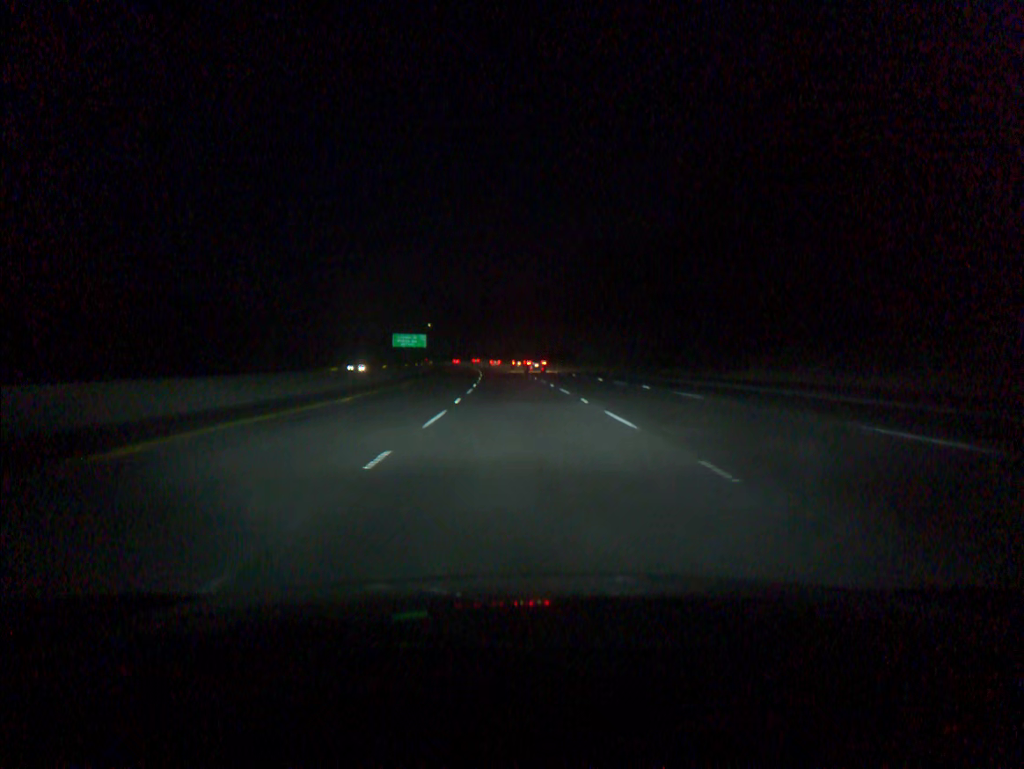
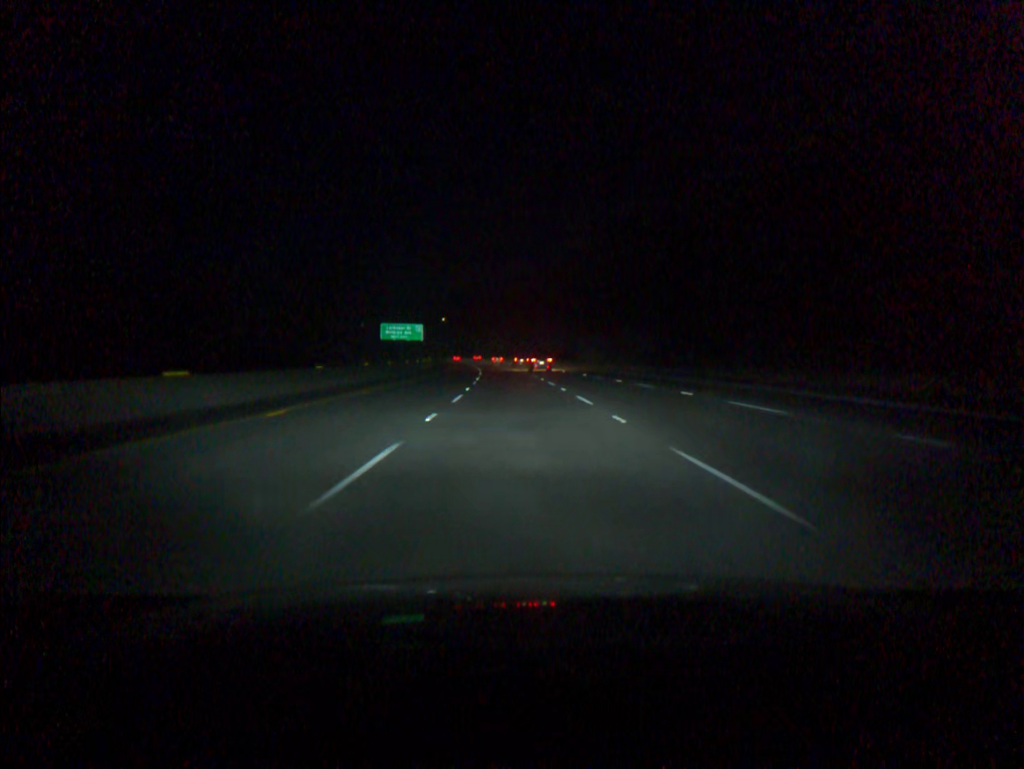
(-0.4, +36.6) m; -1°
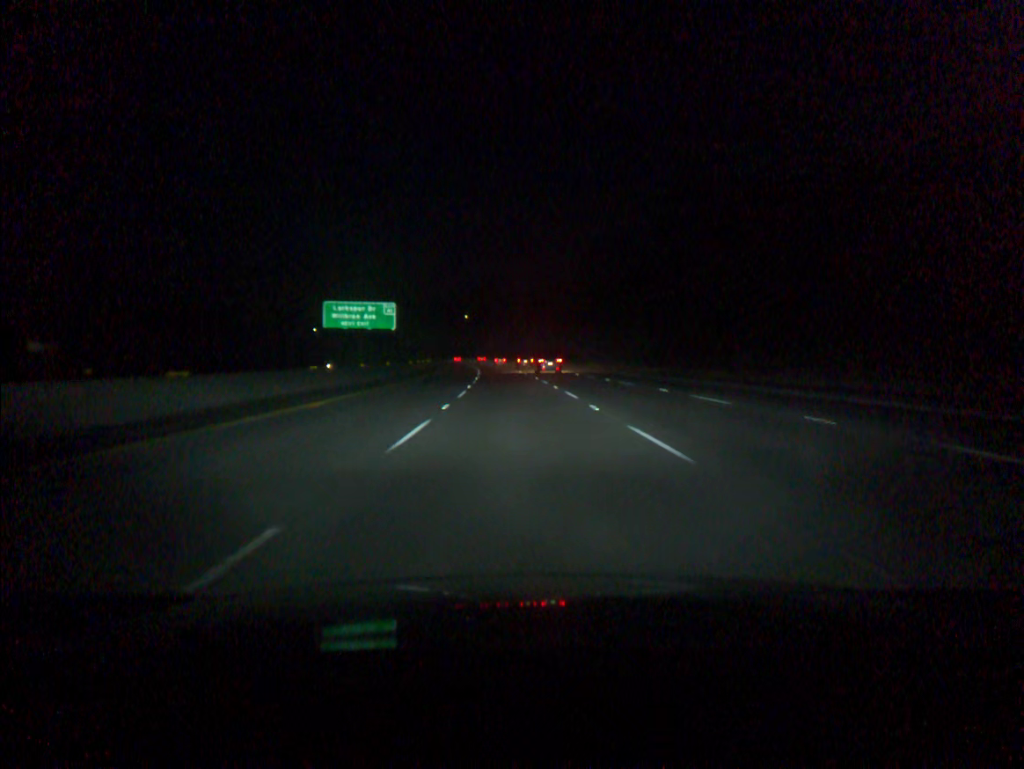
(-1.1, +54.9) m; -2°
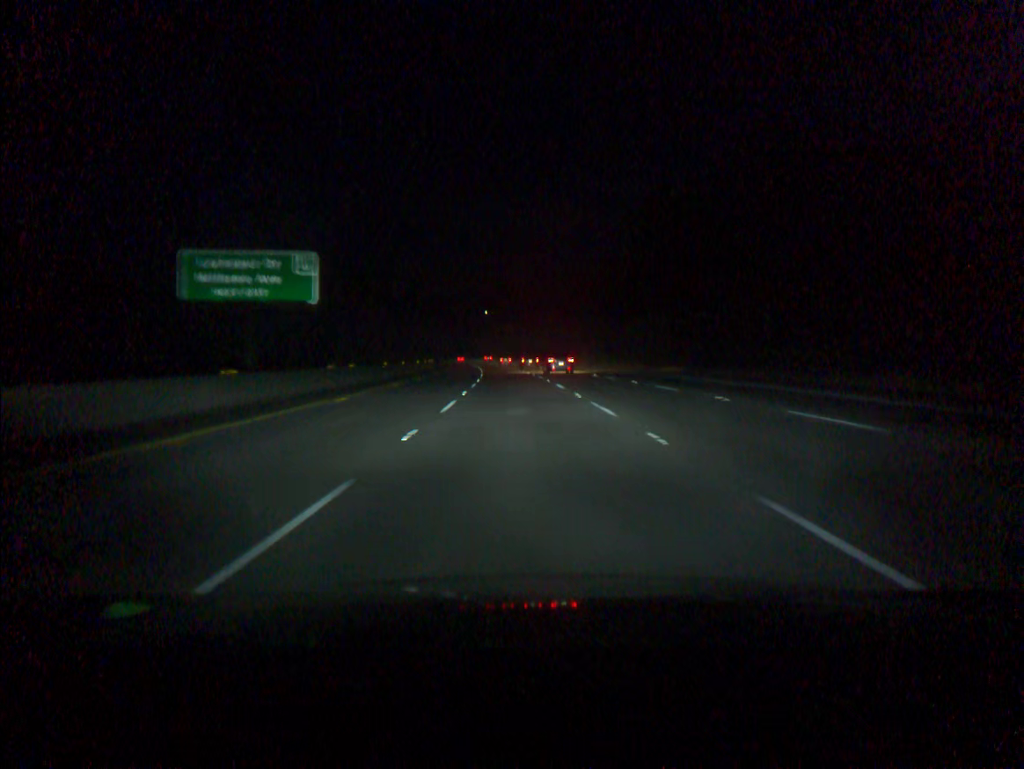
(-0.5, +36.6) m; -2°
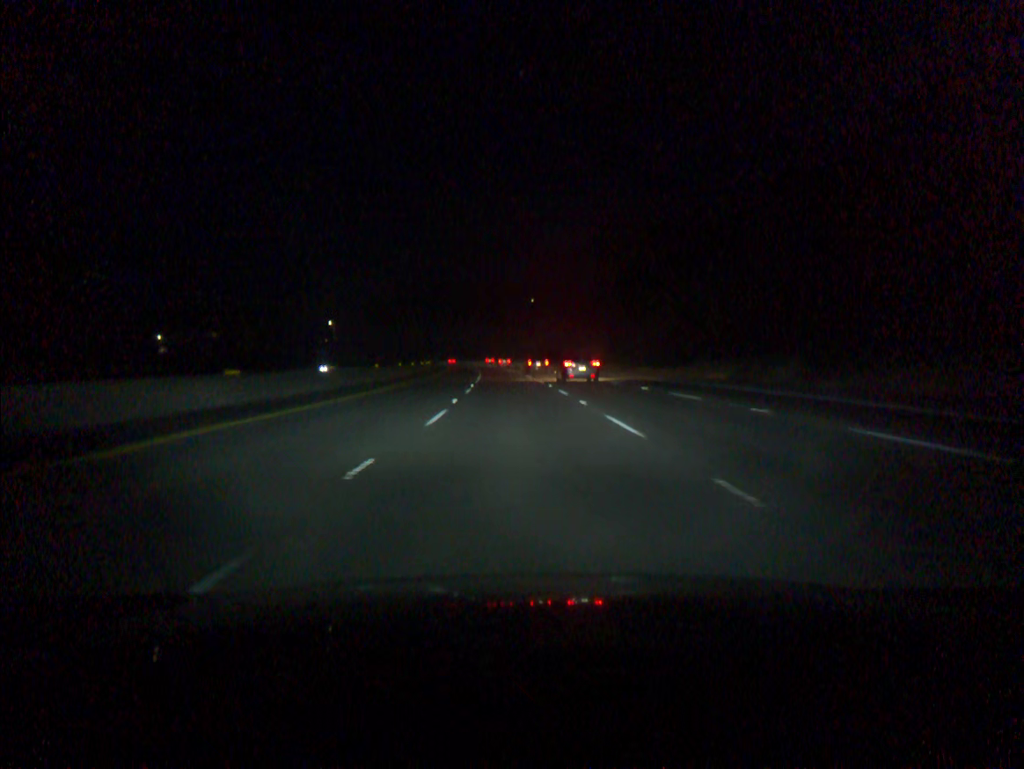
(-2.7, +91.2) m; -4°
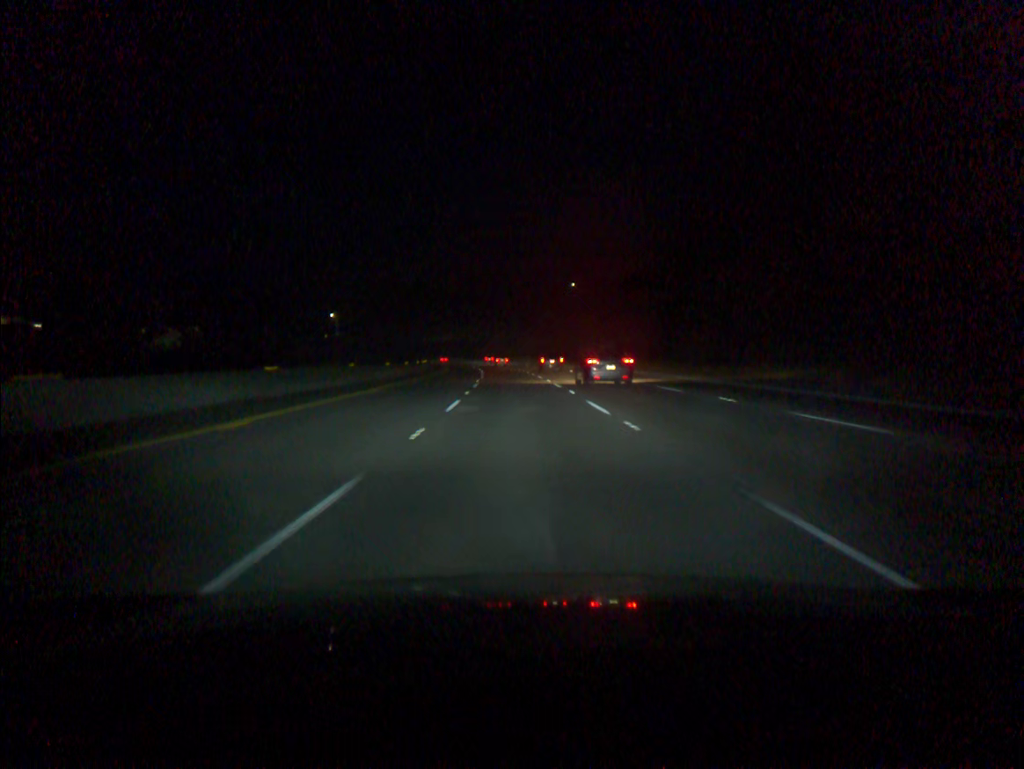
(-1.2, +54.8) m; -2°
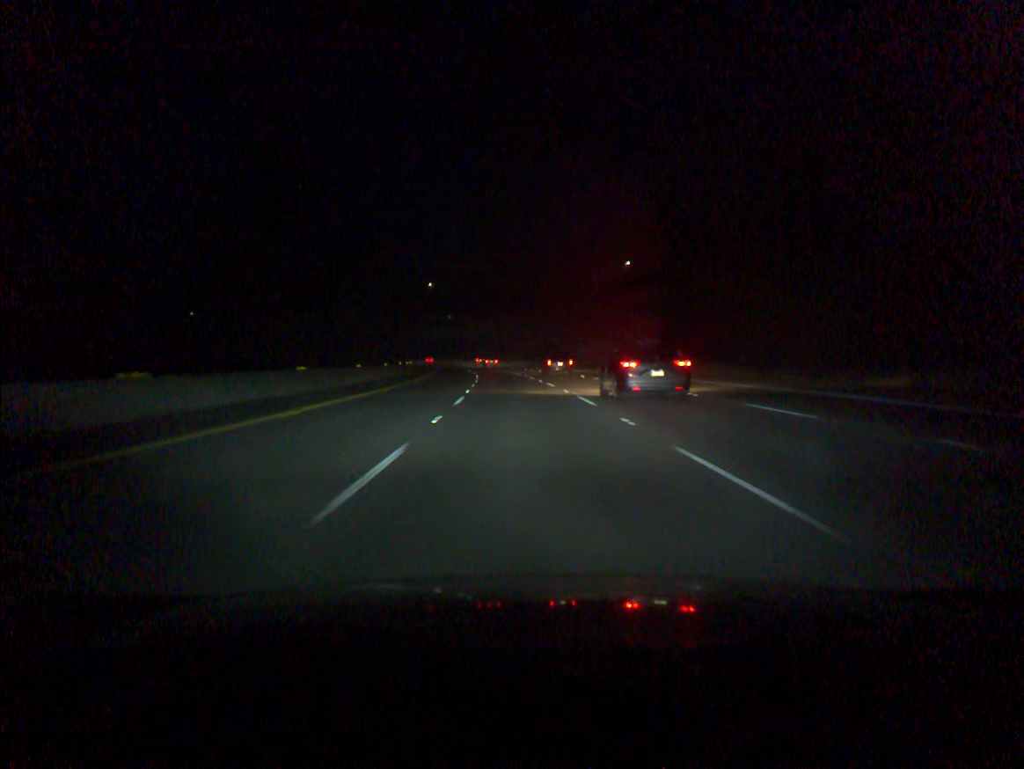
(-1.0, +54.7) m; -2°
